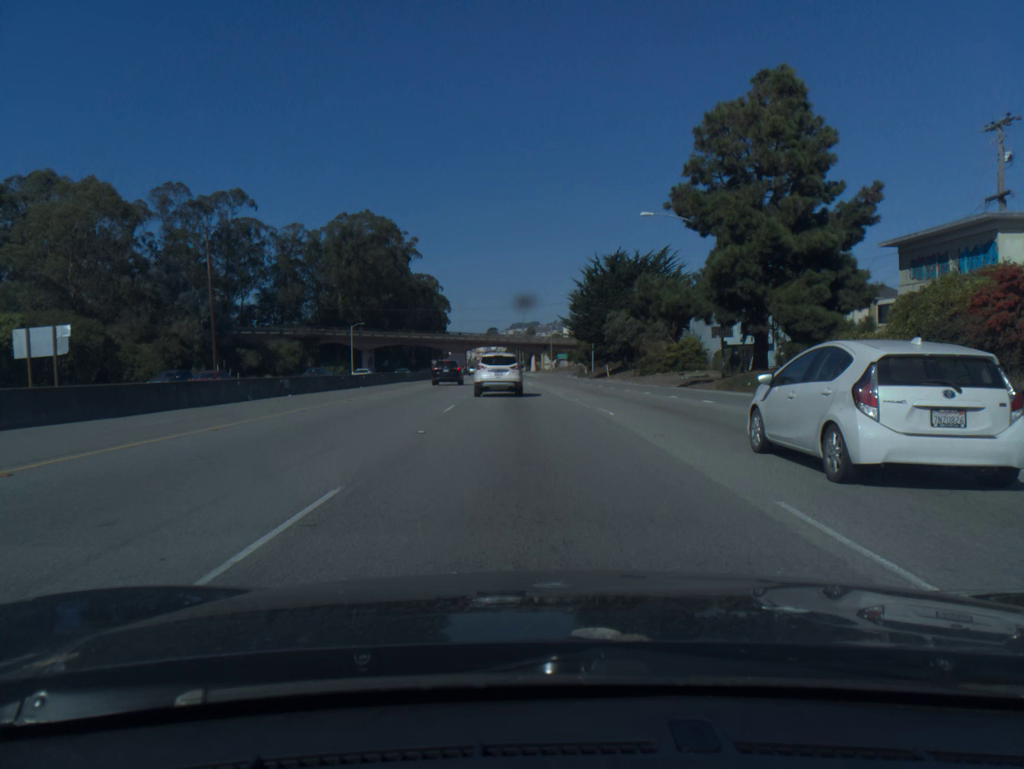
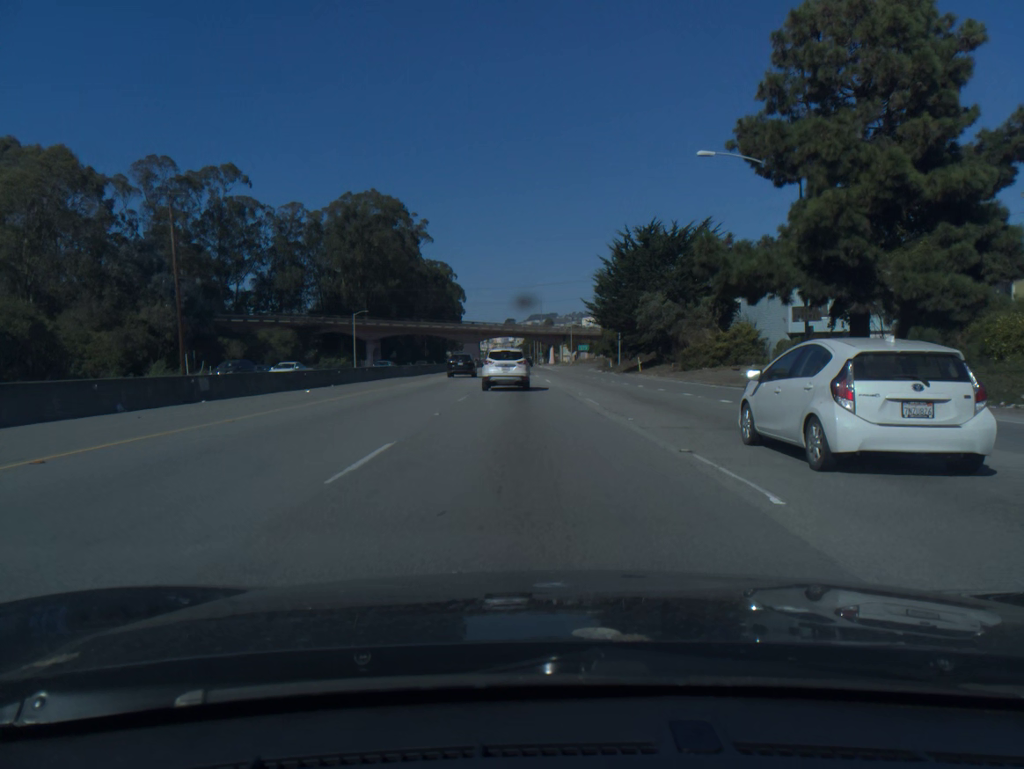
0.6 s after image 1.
(-0.2, +11.5) m; -1°
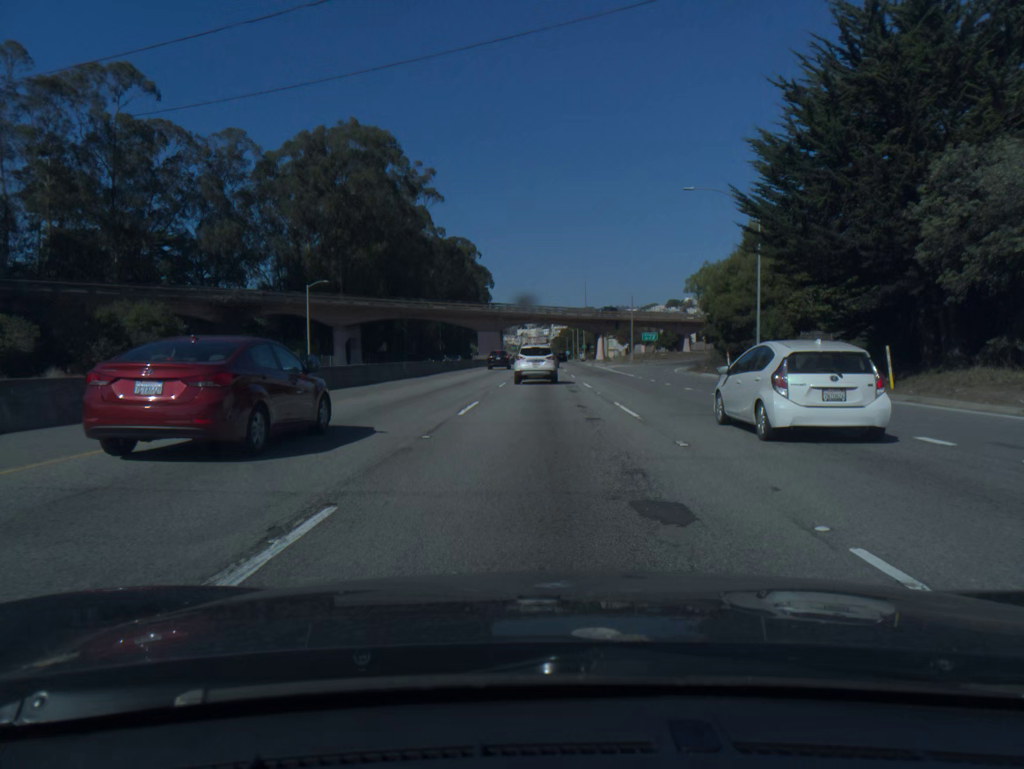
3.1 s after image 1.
(-1.4, +43.2) m; -3°
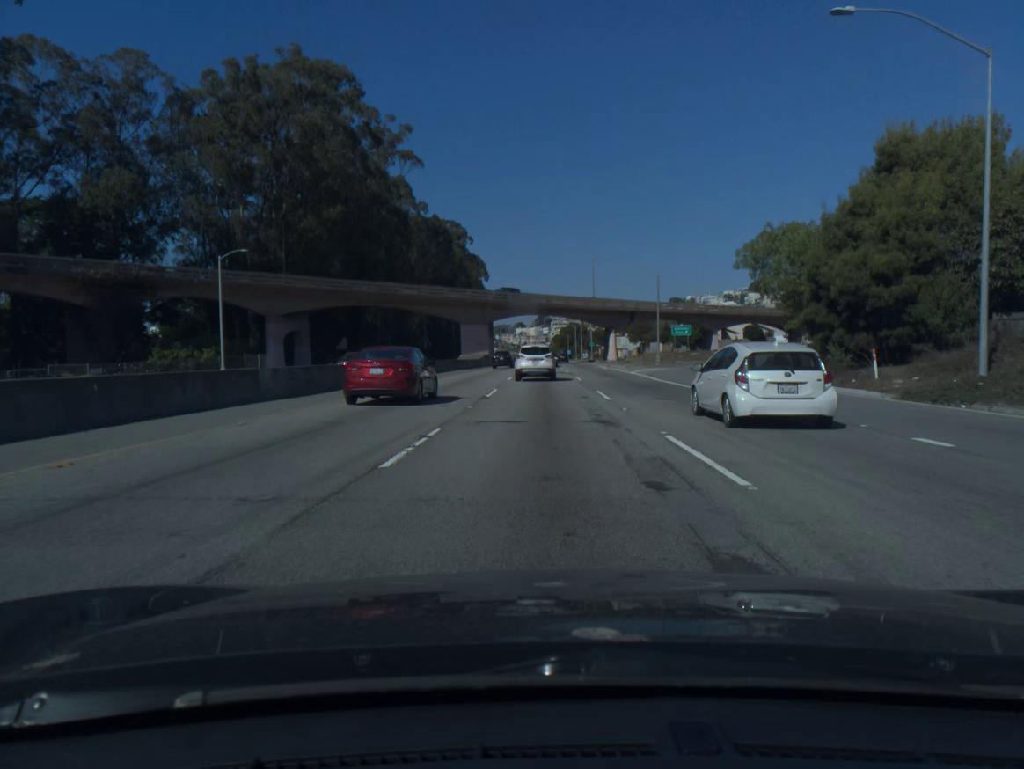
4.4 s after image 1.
(0.0, +23.0) m; 0°
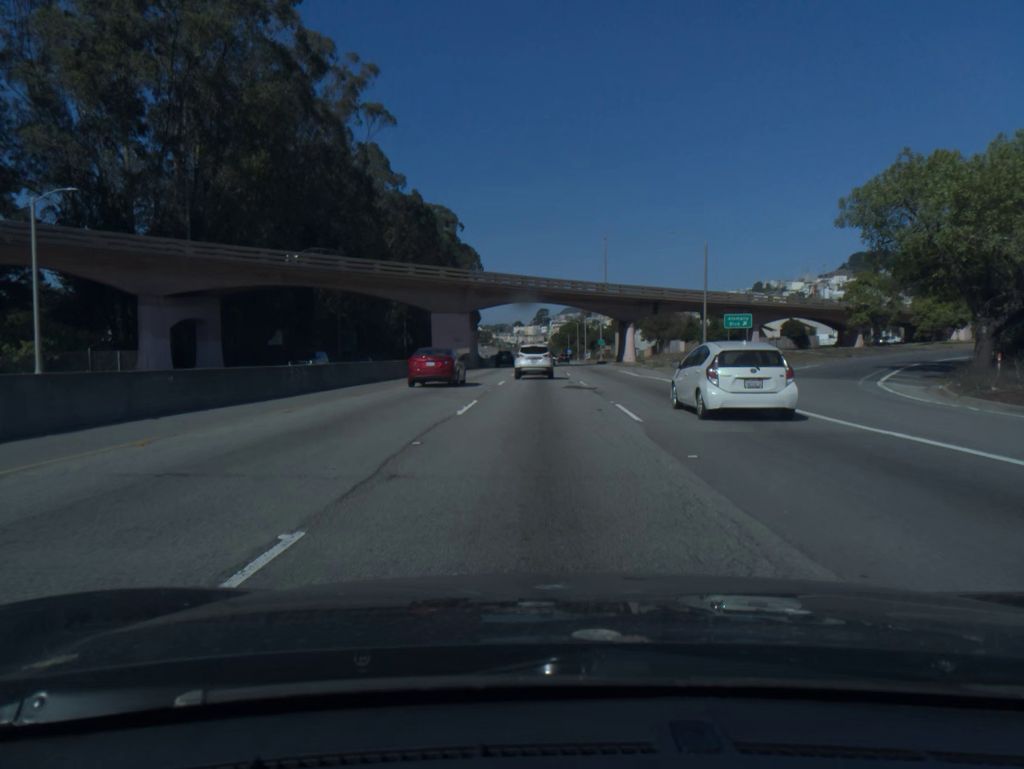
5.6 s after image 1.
(0.0, +22.1) m; 0°
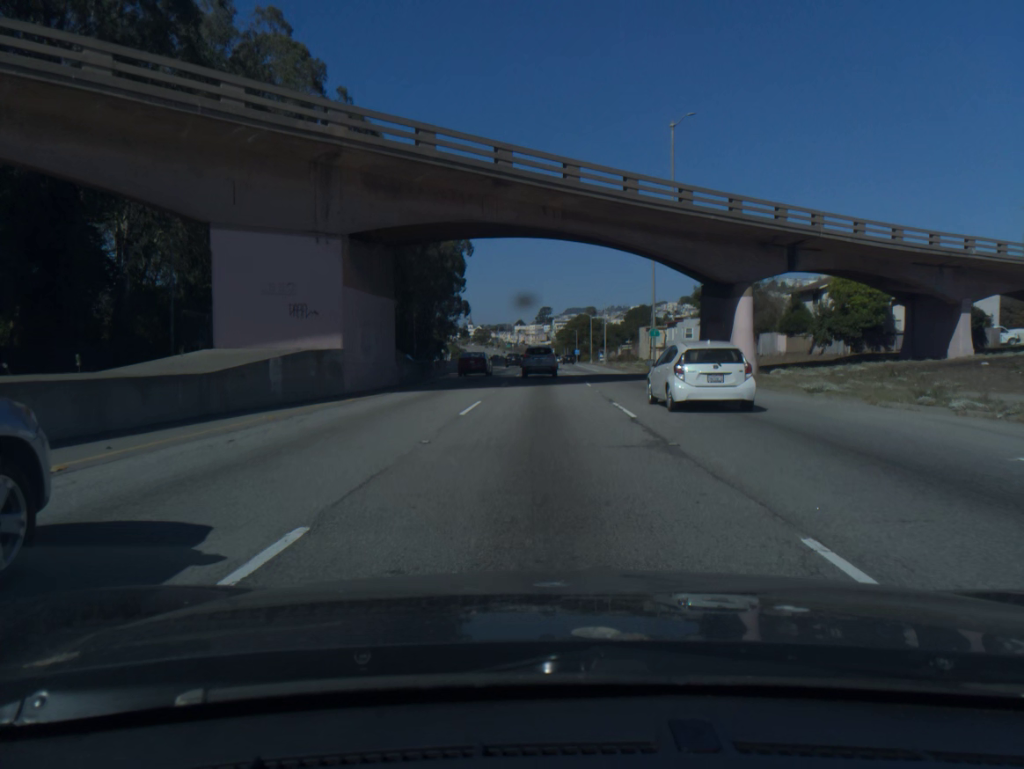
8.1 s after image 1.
(0.0, +43.9) m; 0°
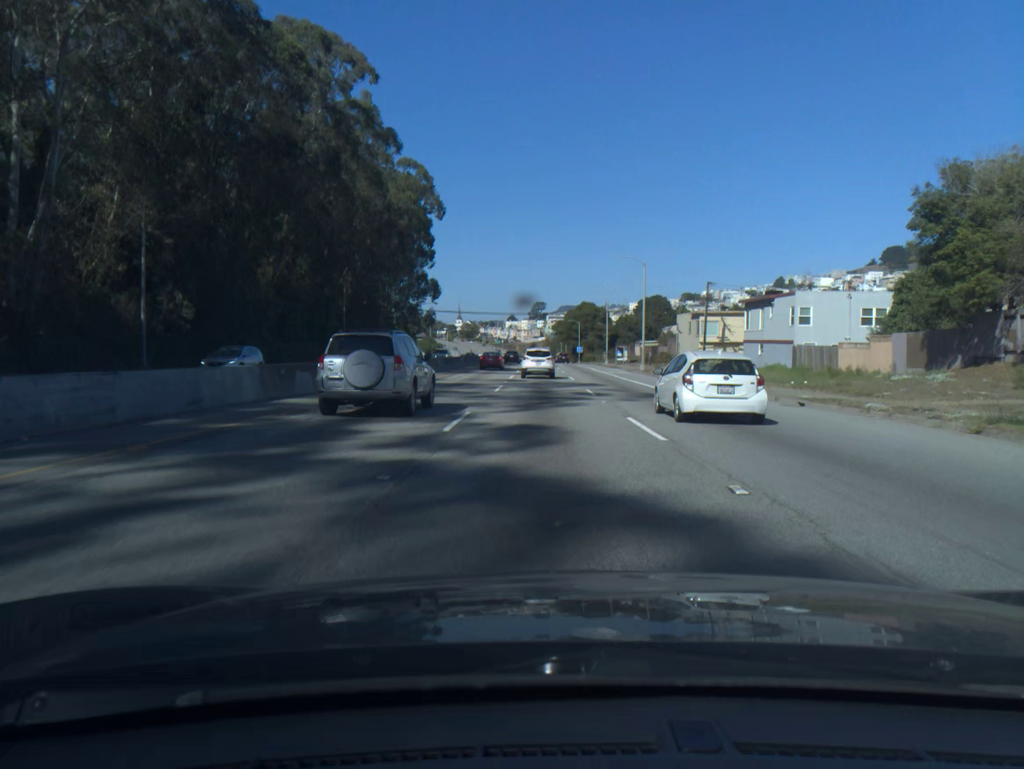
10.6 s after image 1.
(+0.2, +47.2) m; +1°
